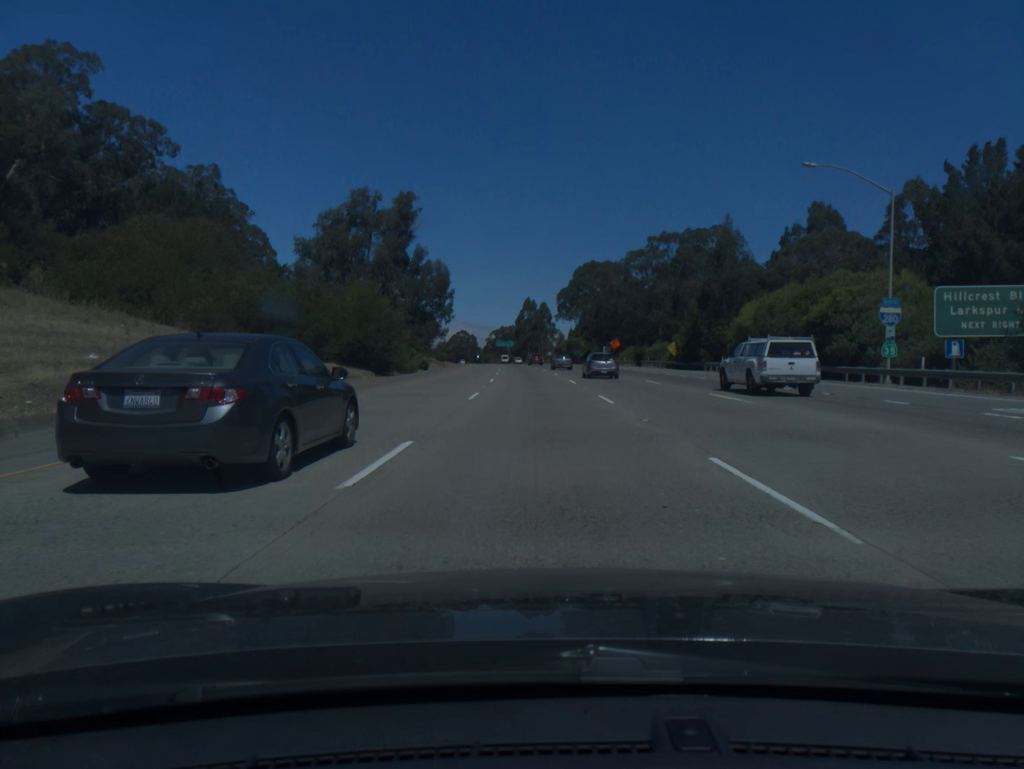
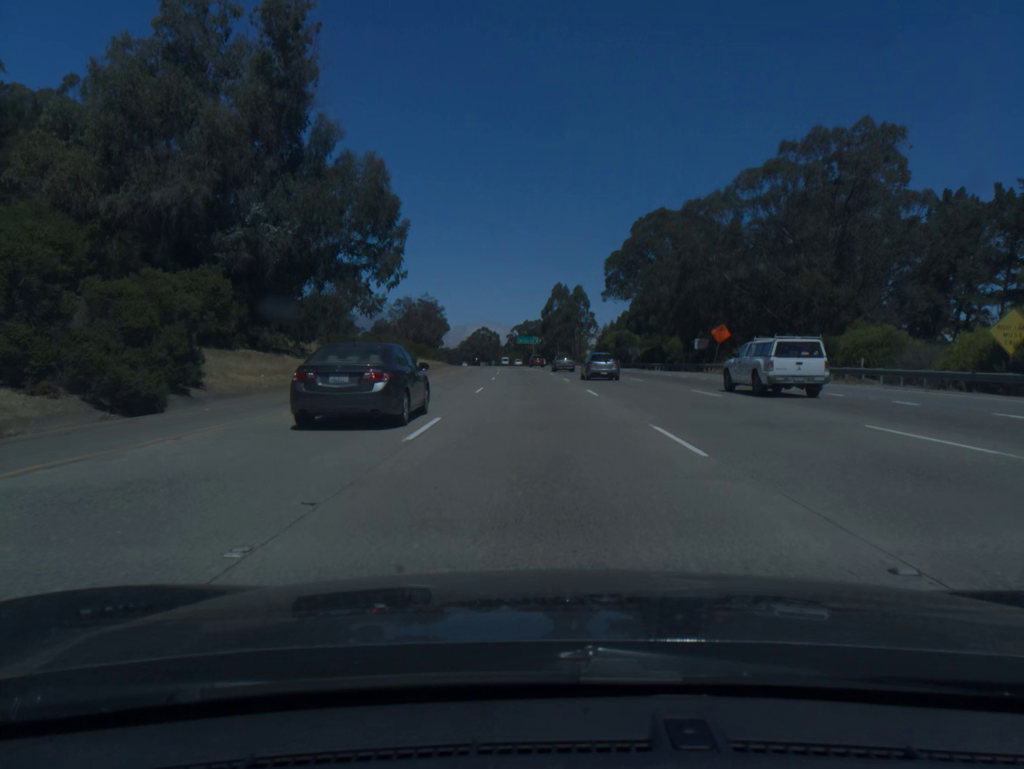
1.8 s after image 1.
(-0.9, +54.5) m; -2°
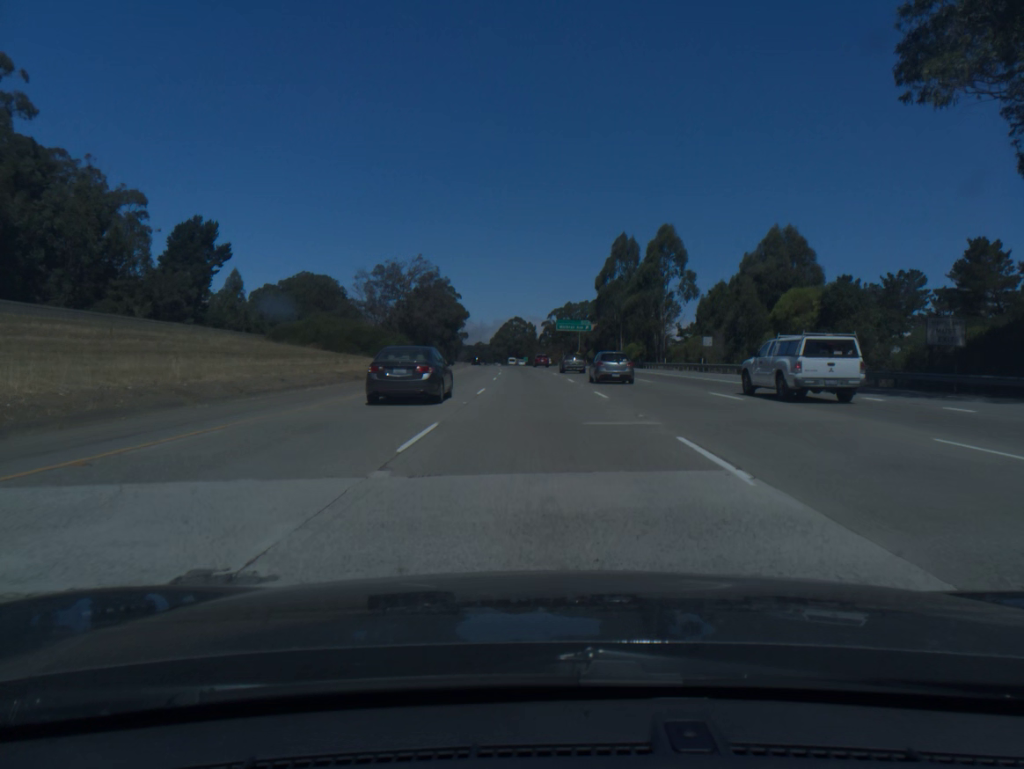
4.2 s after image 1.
(-1.9, +74.6) m; -3°
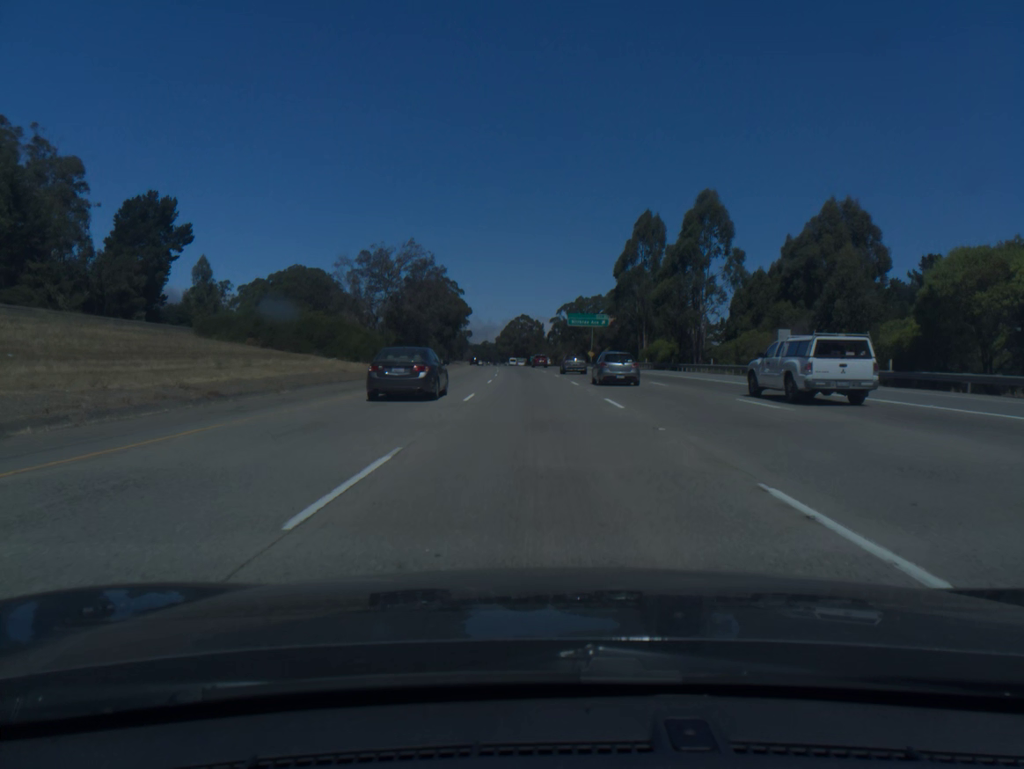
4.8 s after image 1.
(-0.1, +19.0) m; -1°
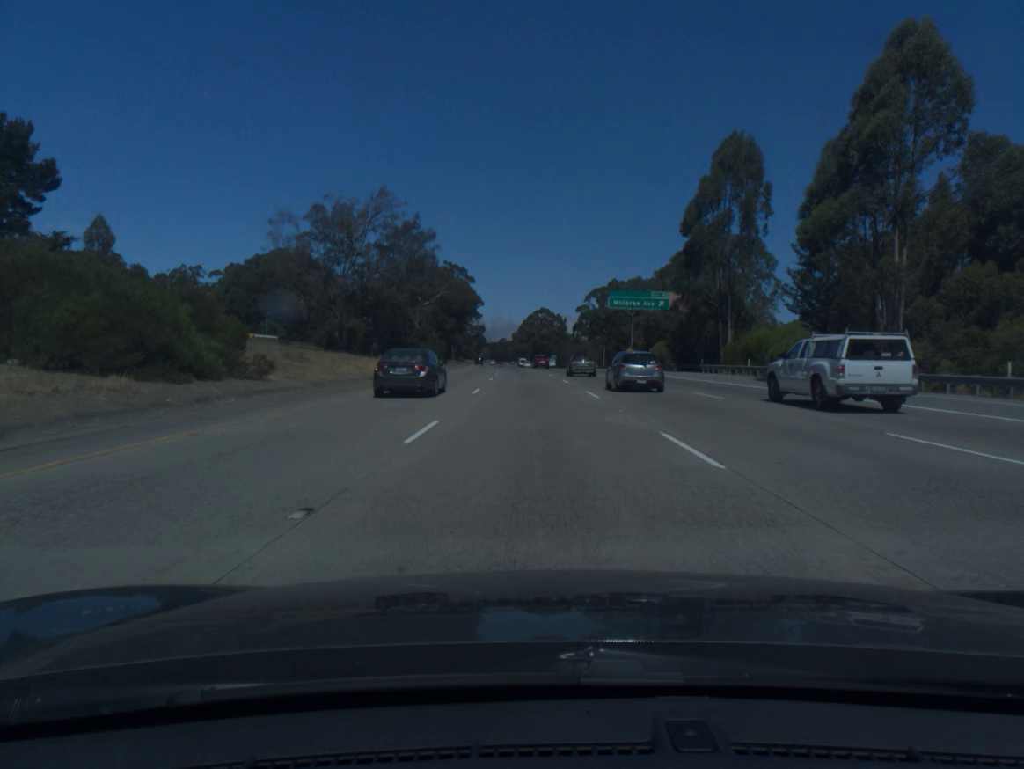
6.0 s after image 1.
(-0.4, +38.4) m; -1°
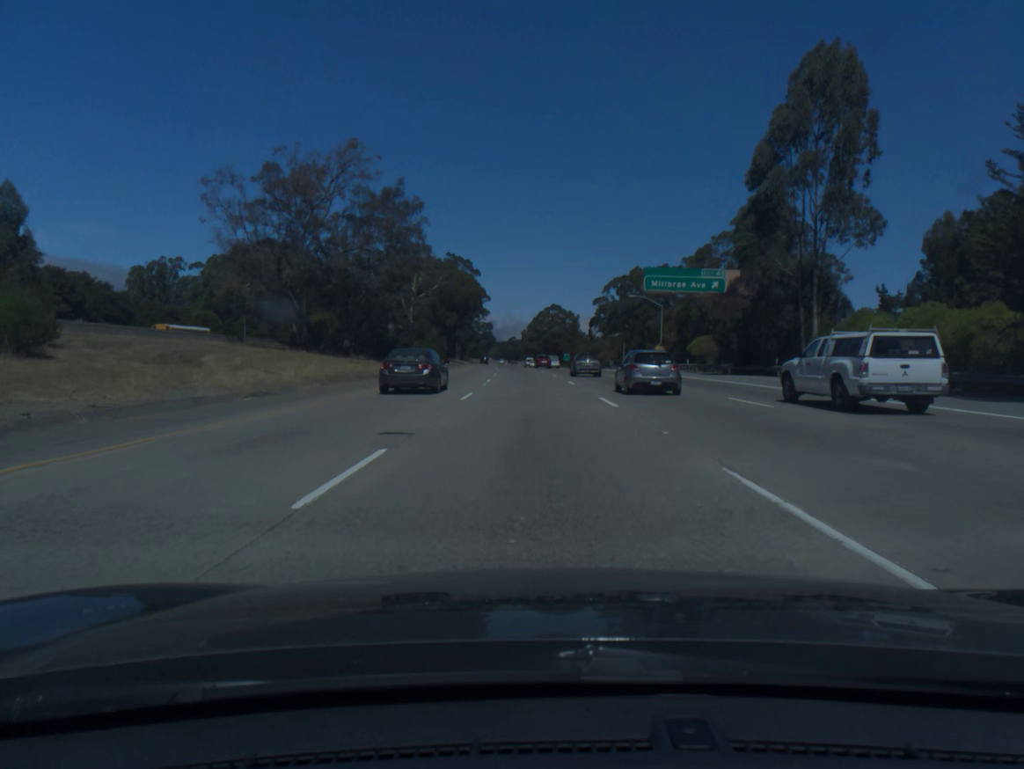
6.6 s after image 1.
(-0.1, +19.4) m; -1°
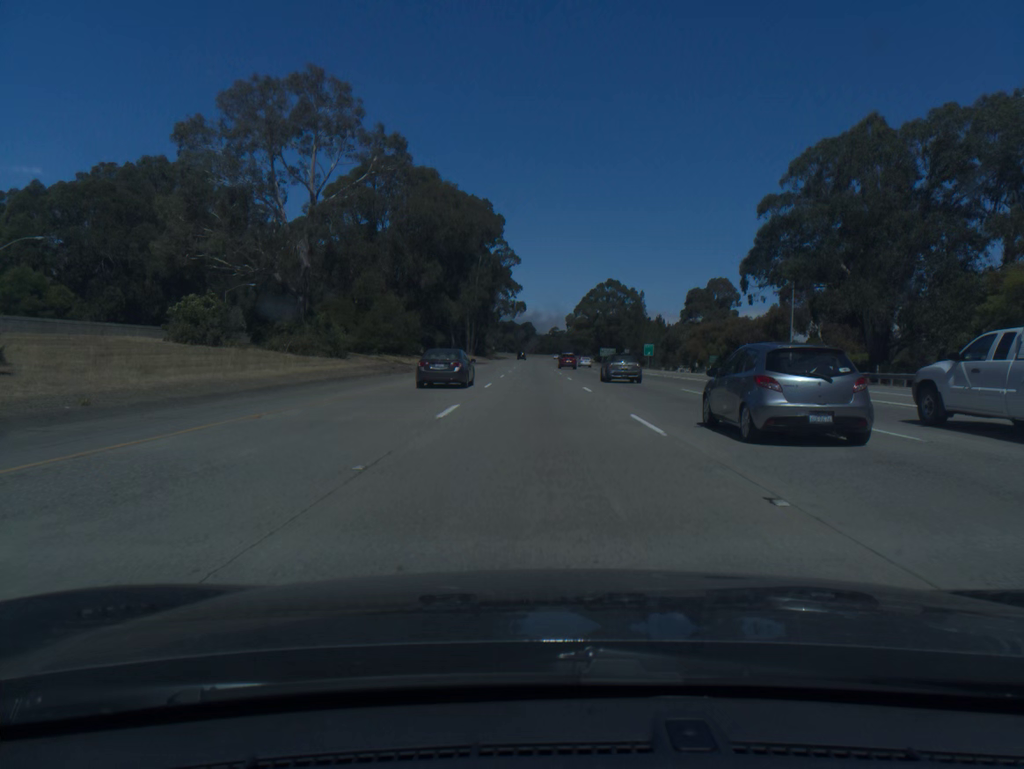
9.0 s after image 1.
(-2.2, +79.3) m; -3°
